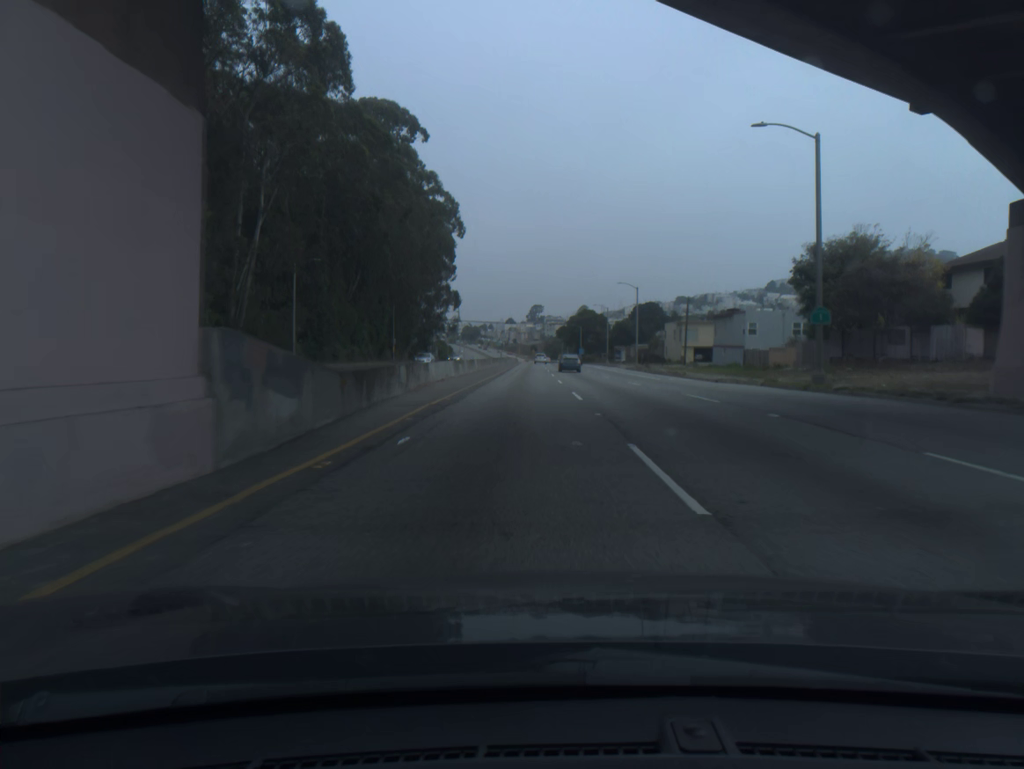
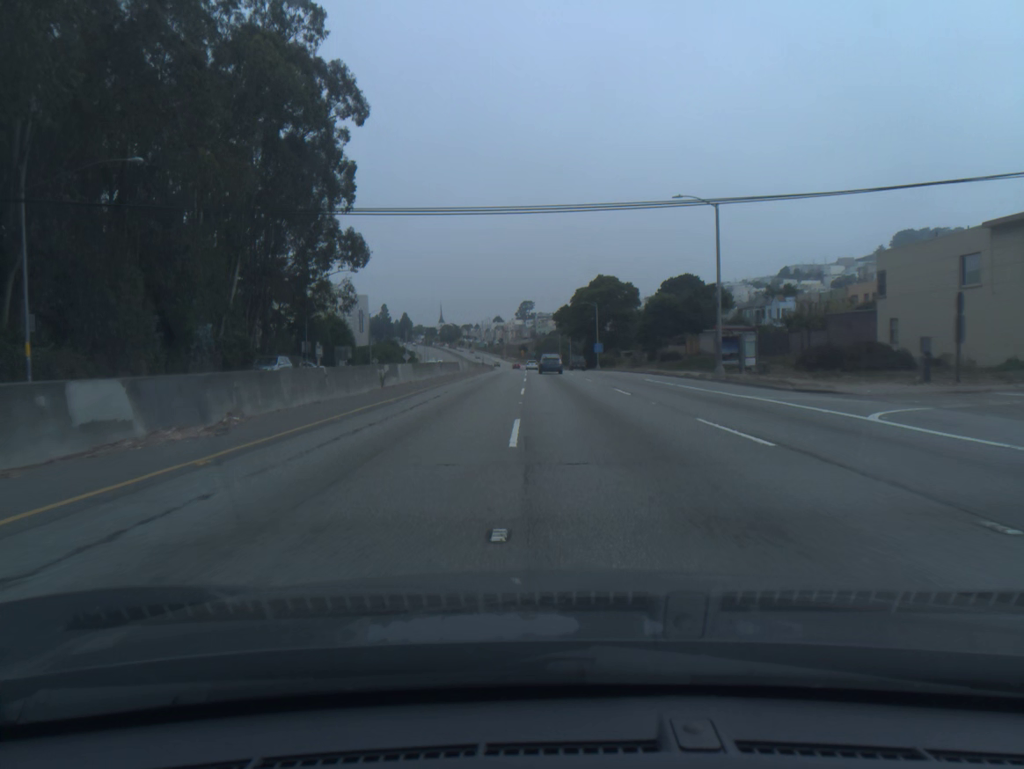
(+0.6, +84.1) m; +1°
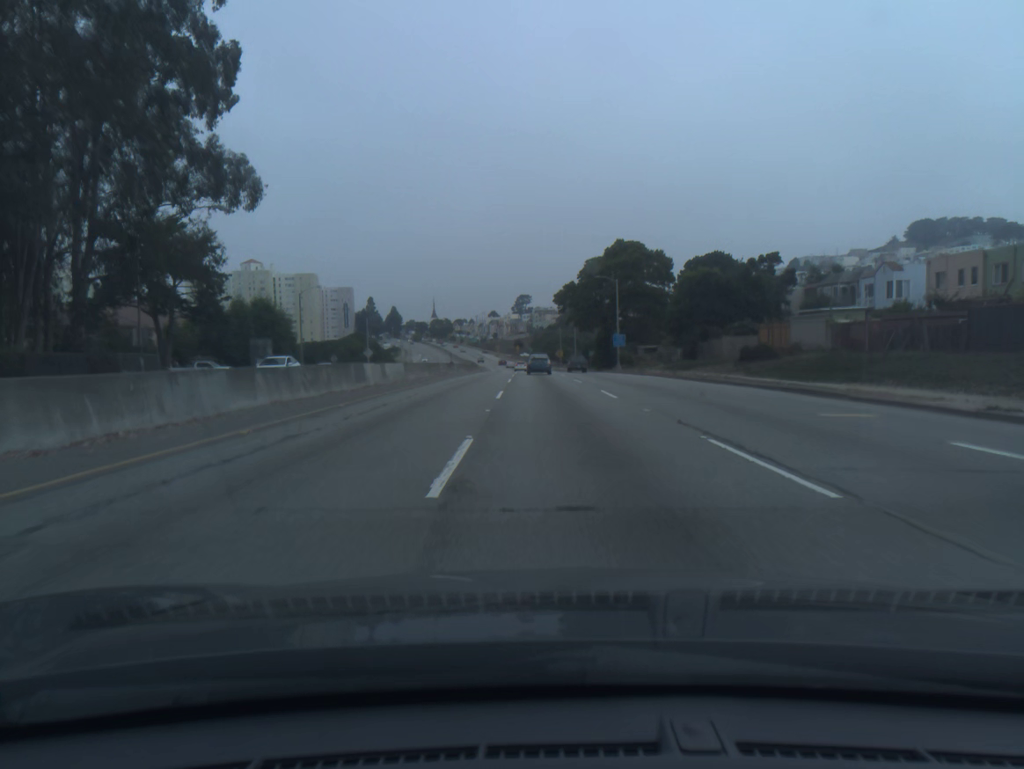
(+0.1, +33.1) m; 0°
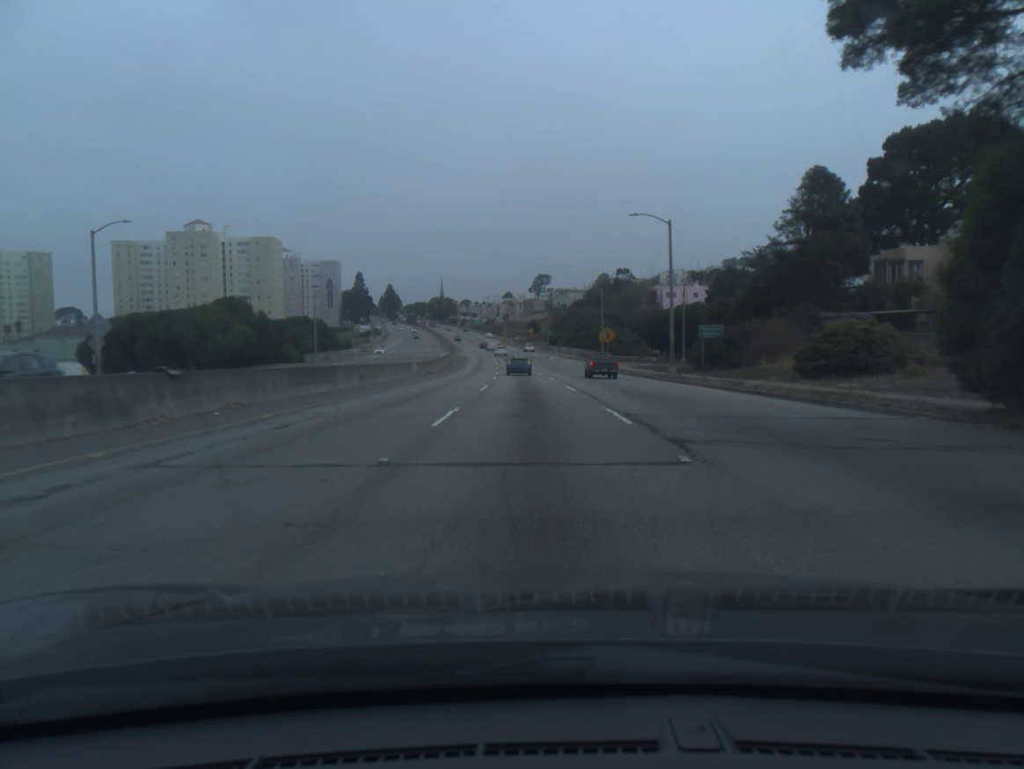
(-0.9, +81.6) m; -1°
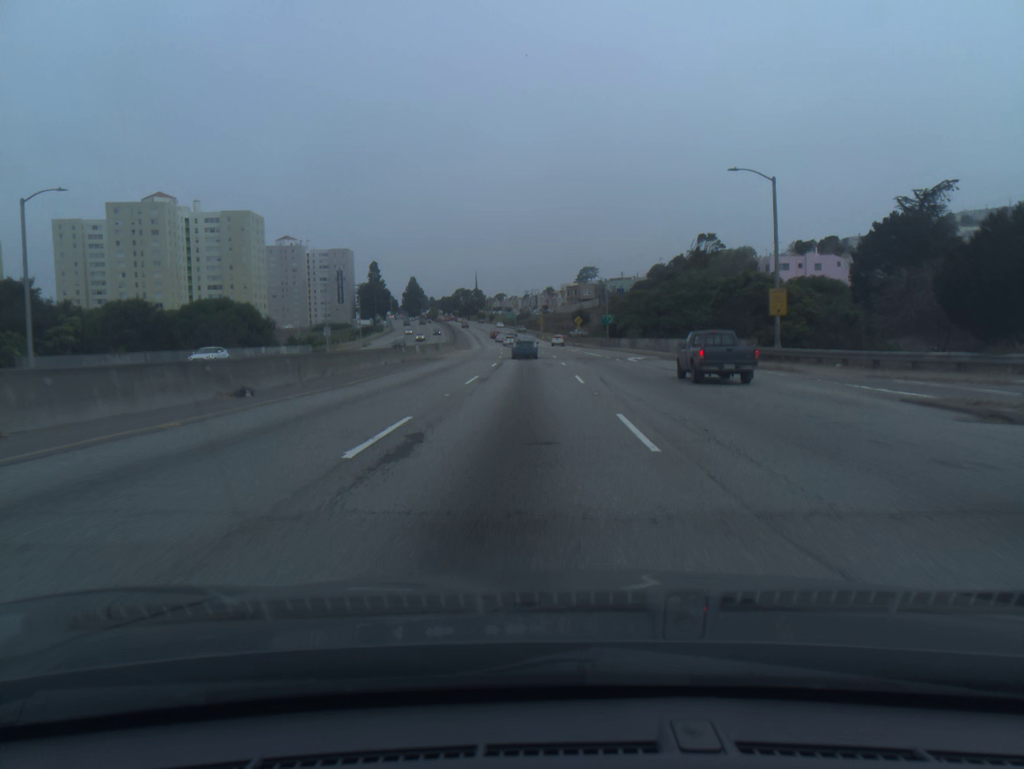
(-1.5, +64.4) m; -3°
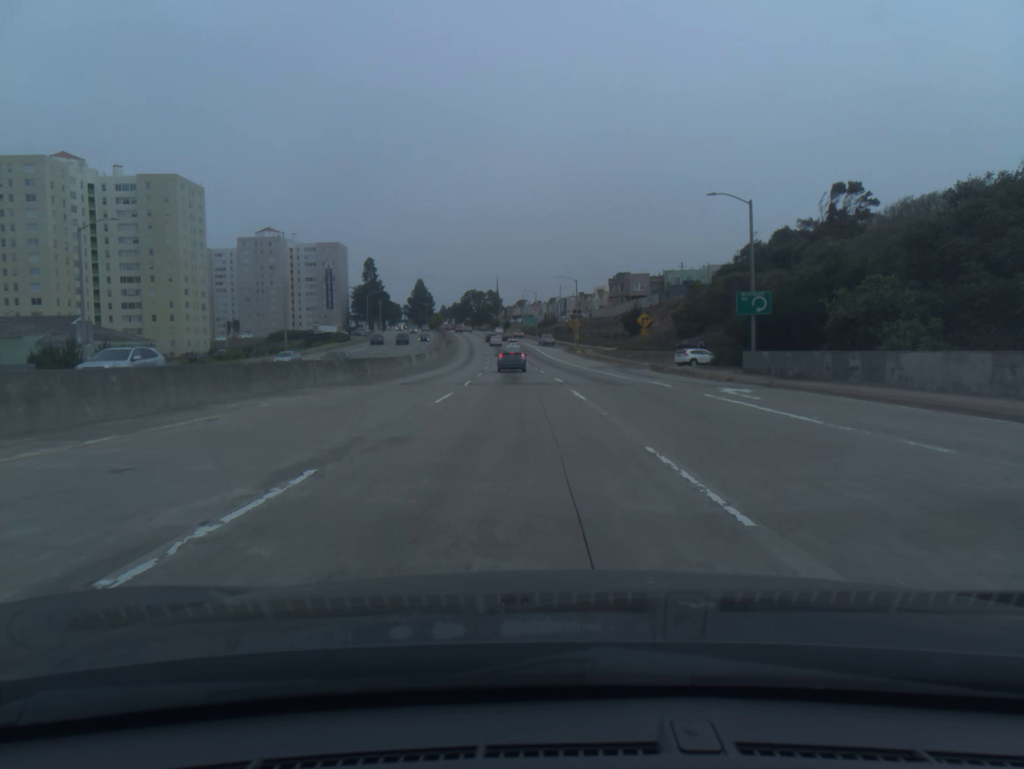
(-1.2, +63.6) m; -2°
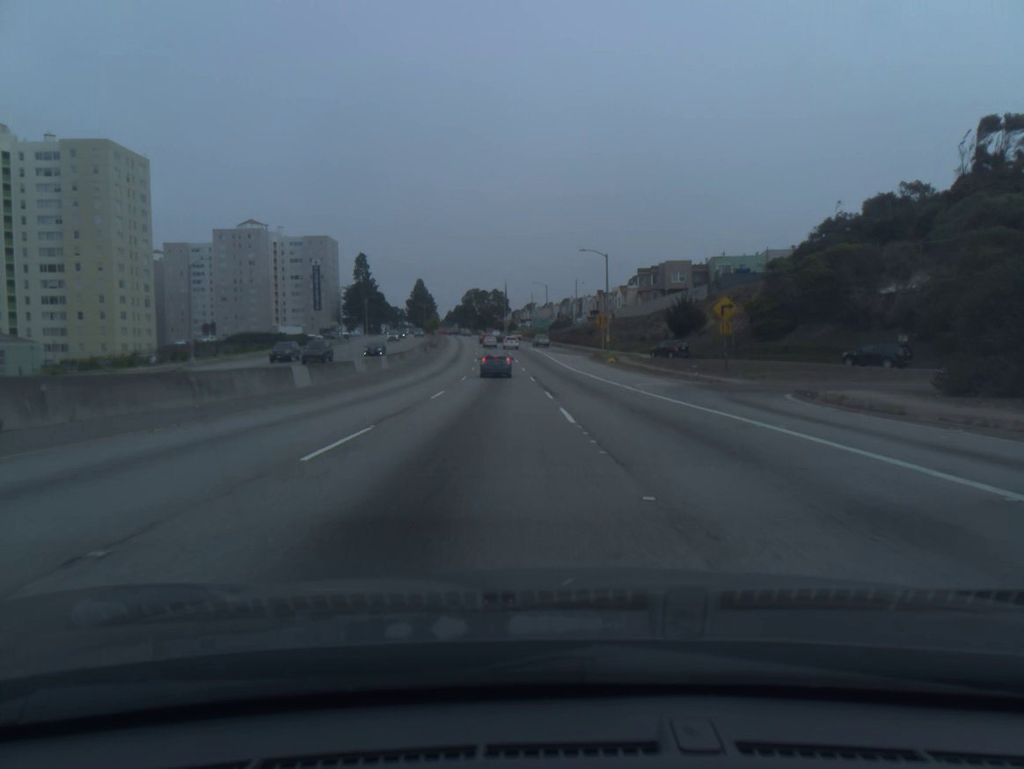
(-0.3, +31.2) m; -1°
